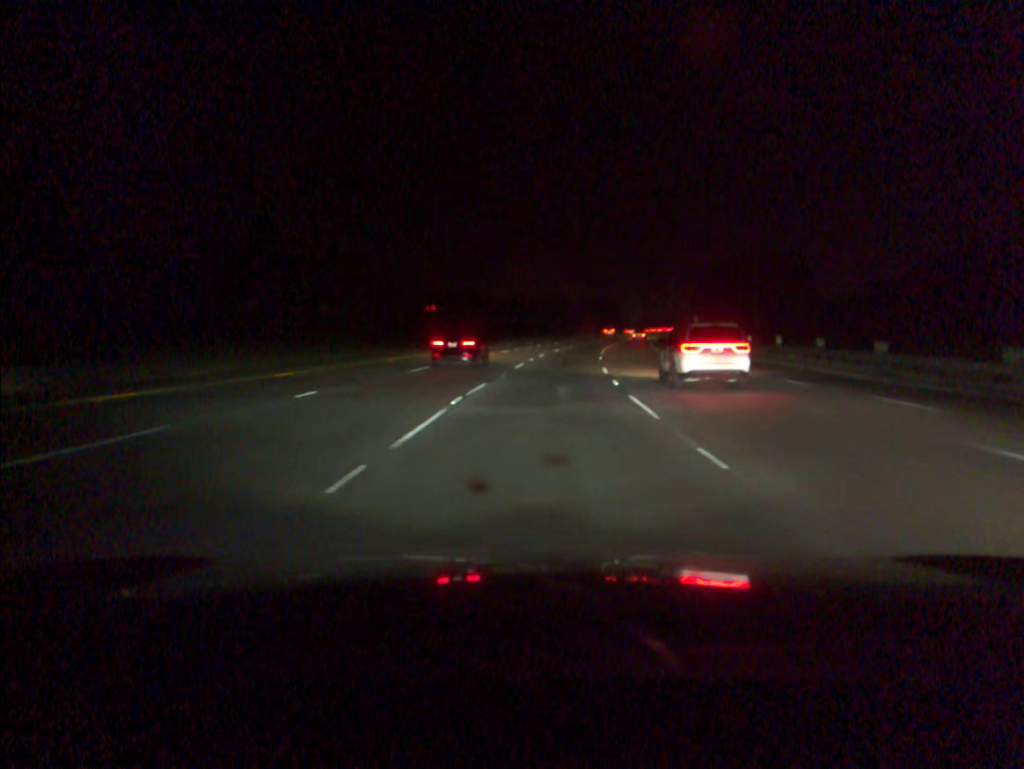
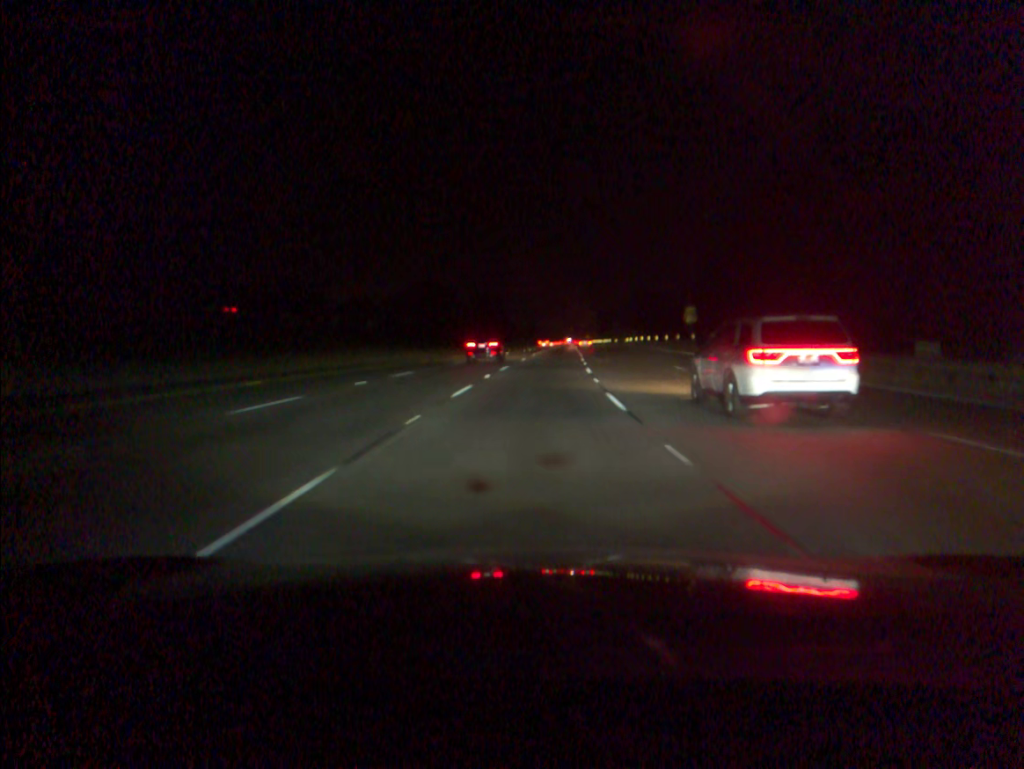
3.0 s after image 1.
(+8.1, +86.6) m; +9°
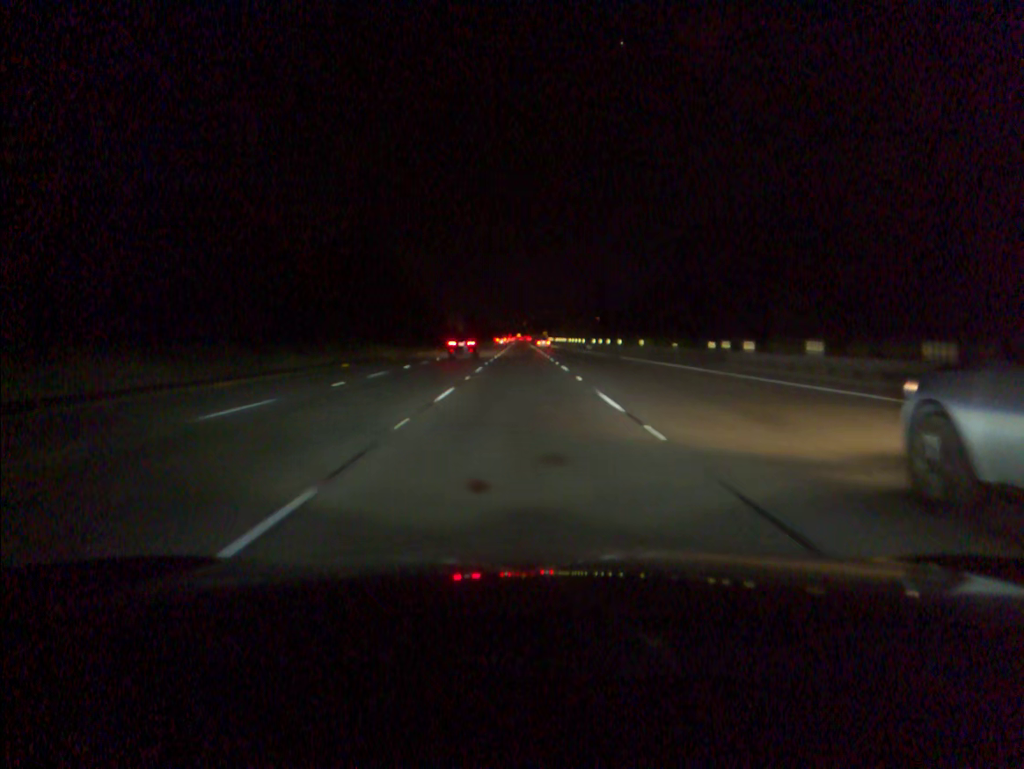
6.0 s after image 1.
(+4.1, +88.1) m; +4°
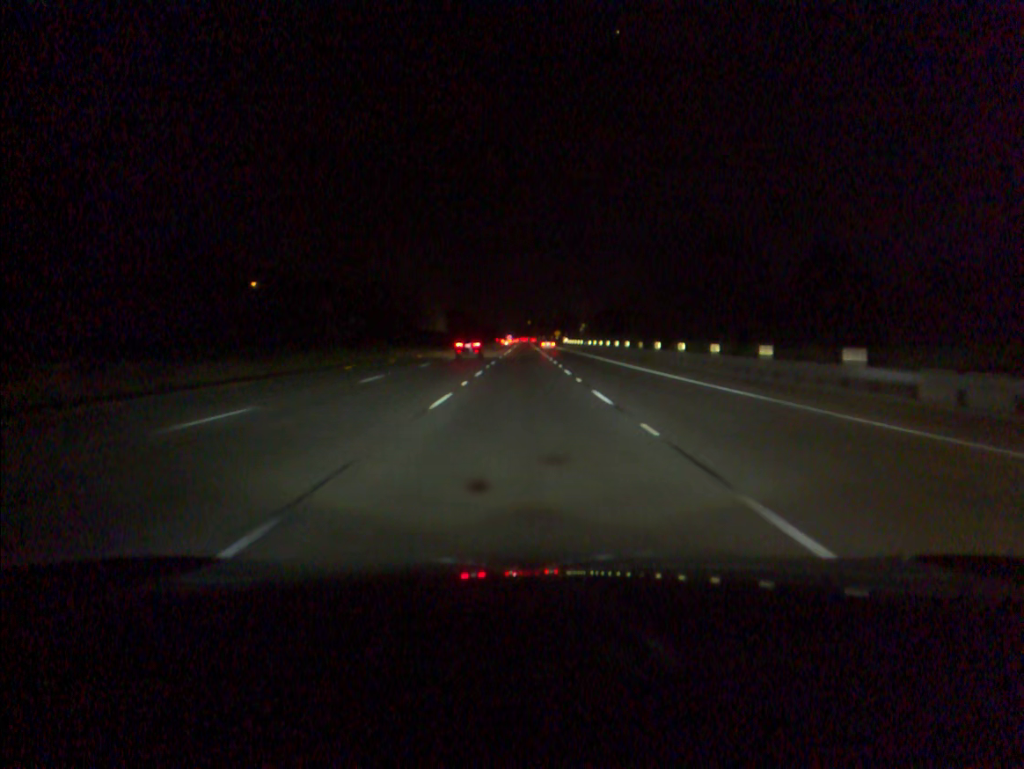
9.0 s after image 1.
(-0.2, +88.9) m; 0°
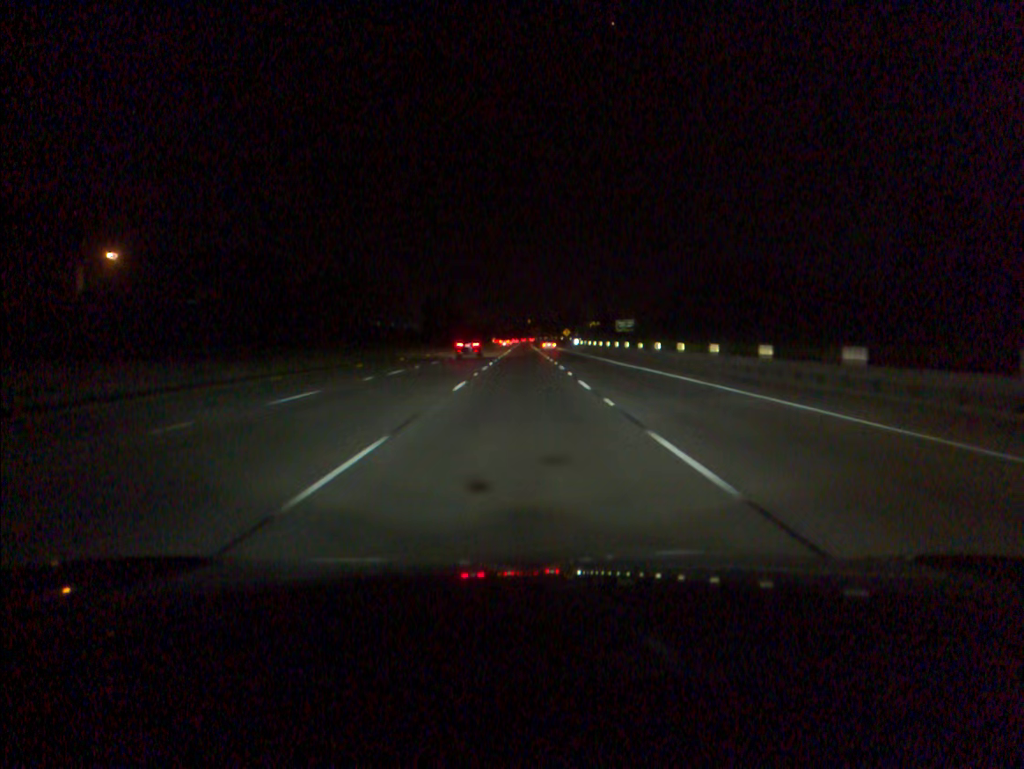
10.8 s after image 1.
(0.0, +53.3) m; 0°
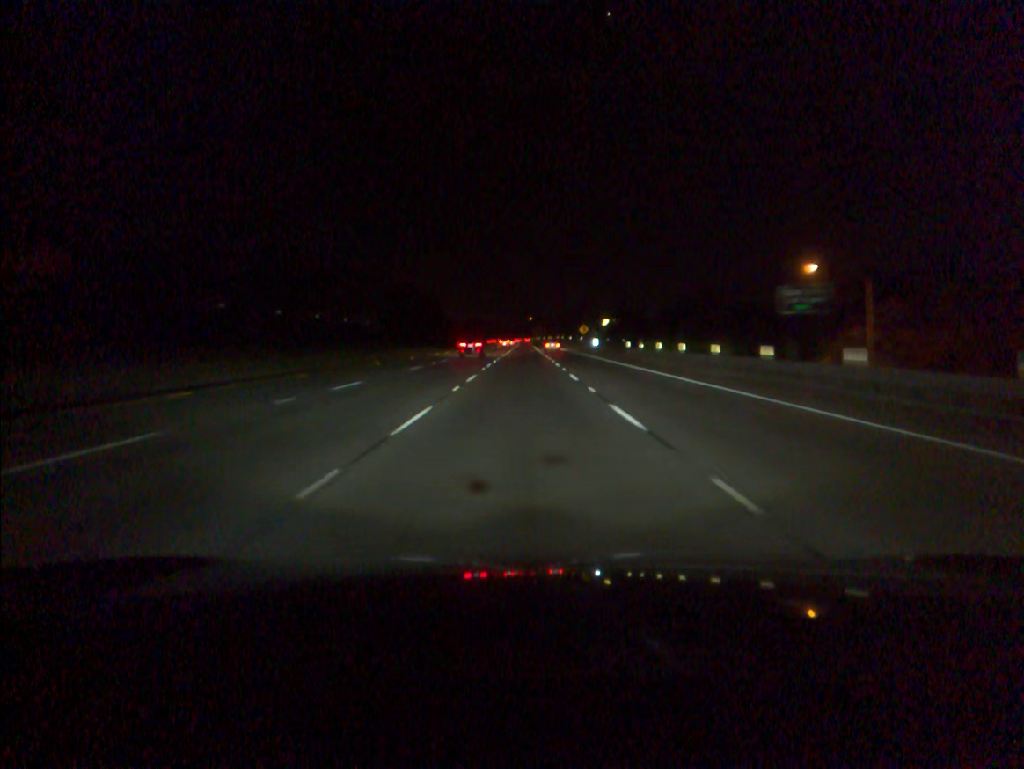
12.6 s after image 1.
(0.0, +53.2) m; 0°
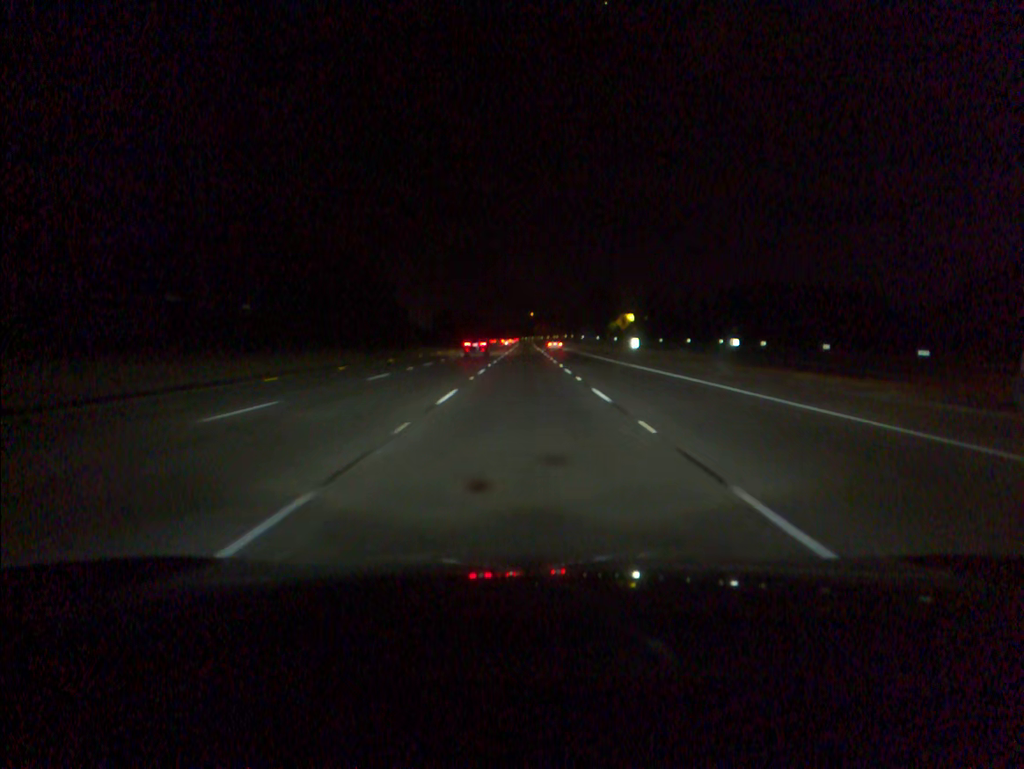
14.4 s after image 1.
(0.0, +53.1) m; 0°
